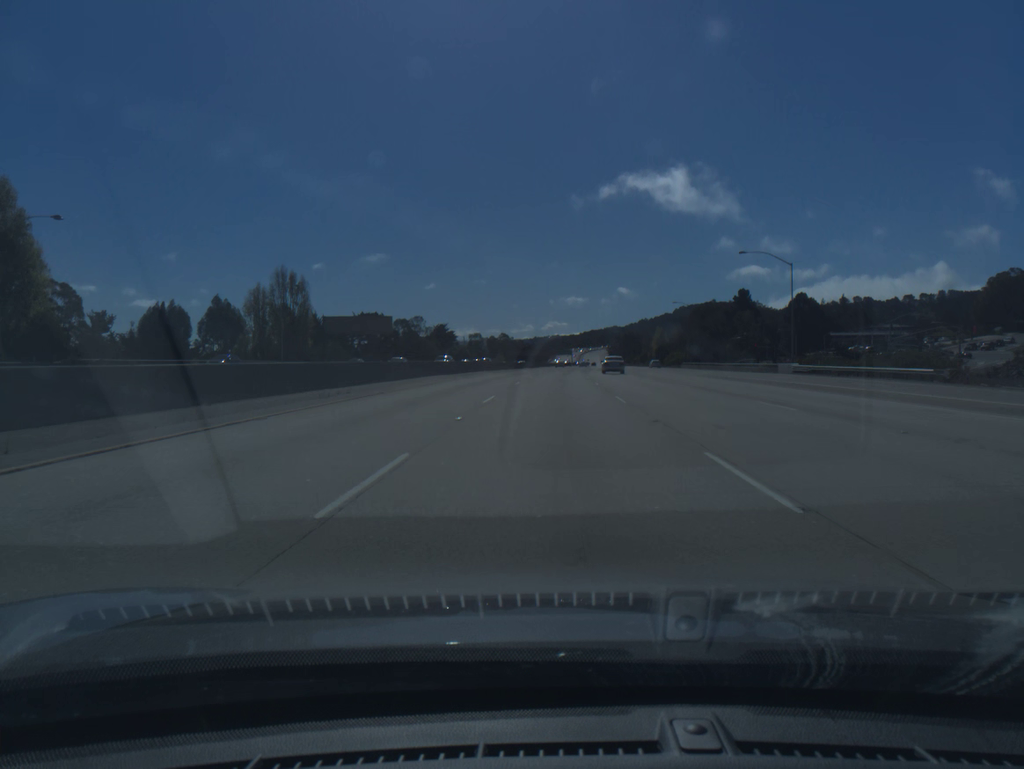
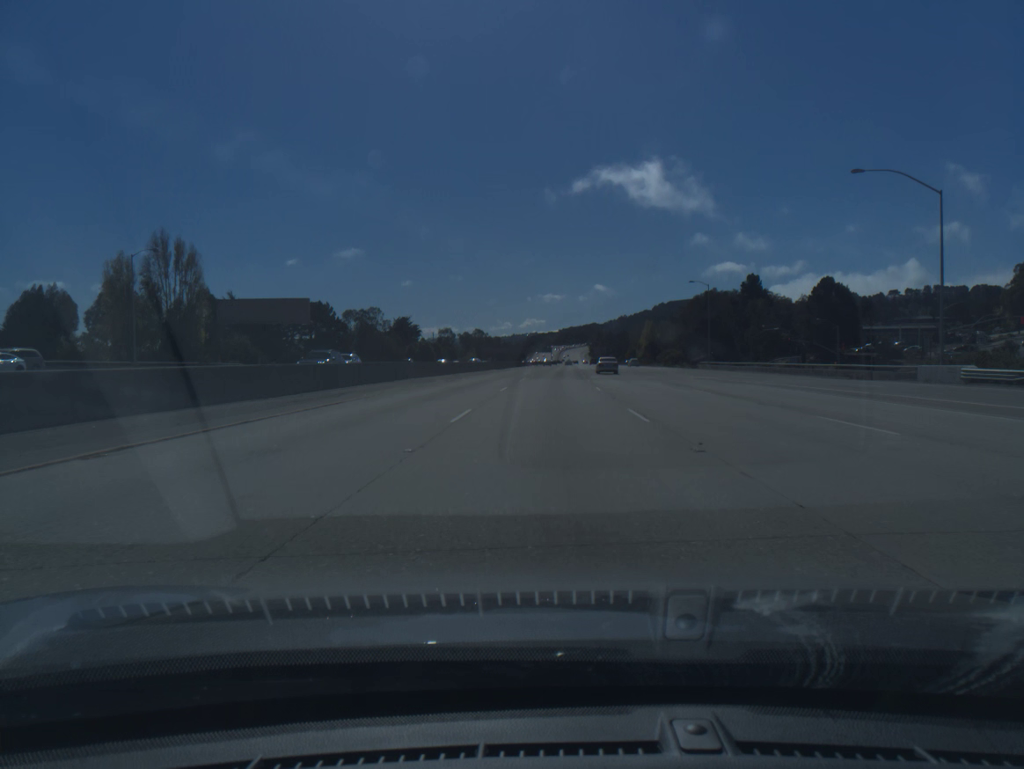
(+0.5, +34.2) m; +2°
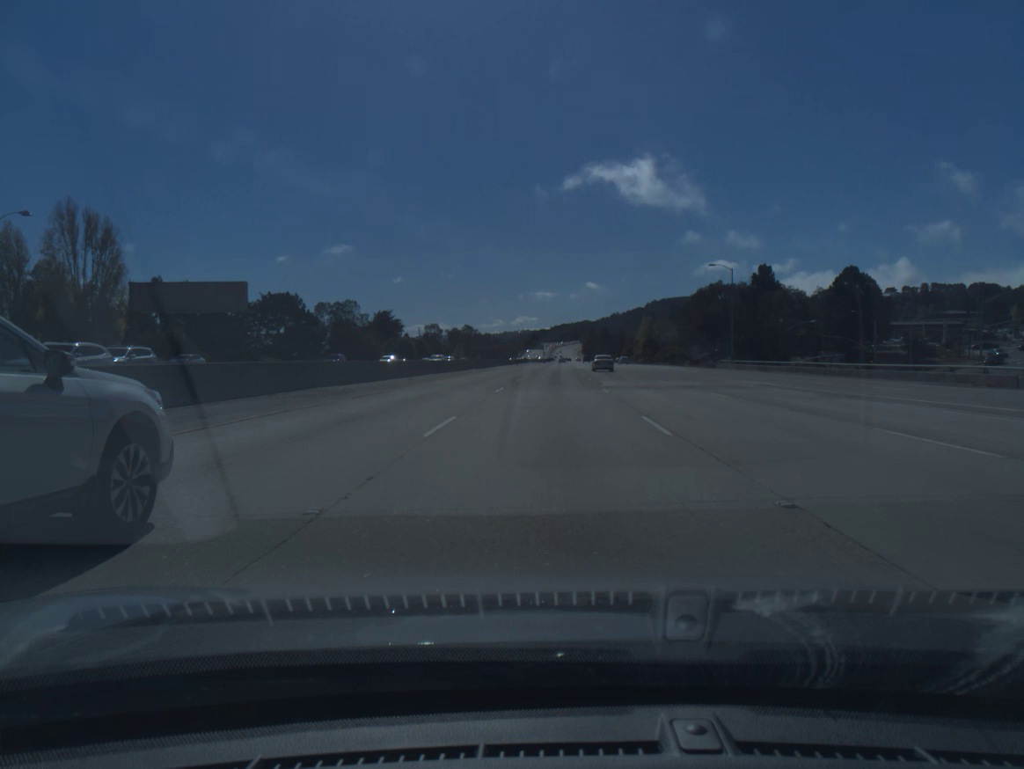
(+0.1, +17.1) m; +1°
